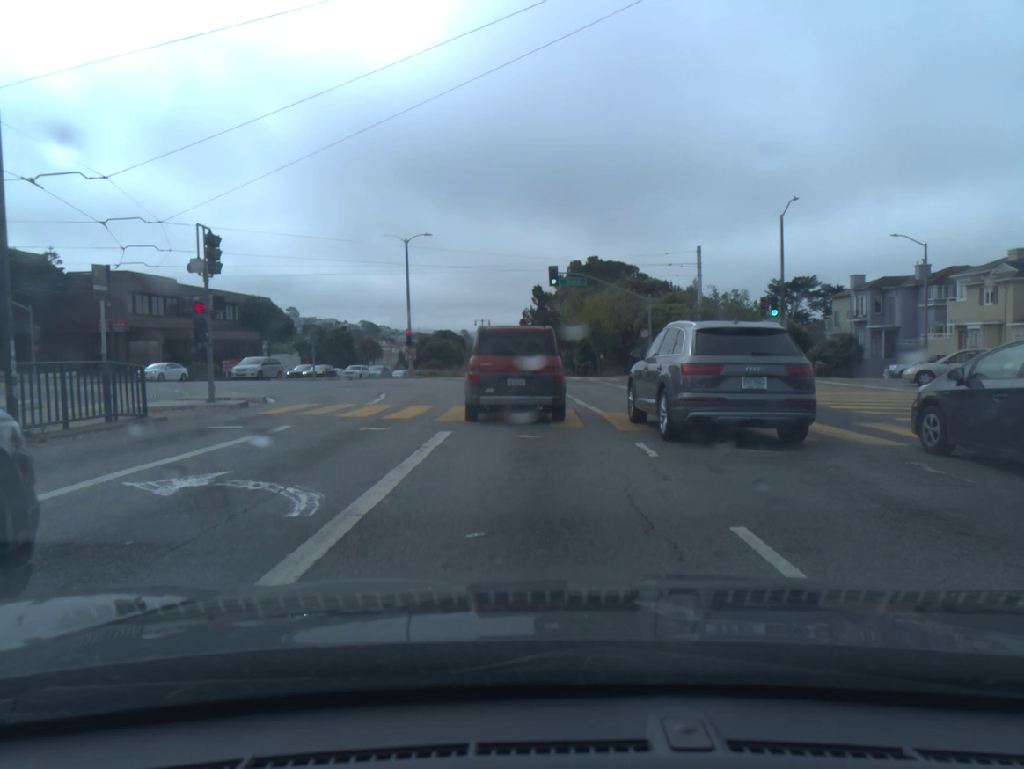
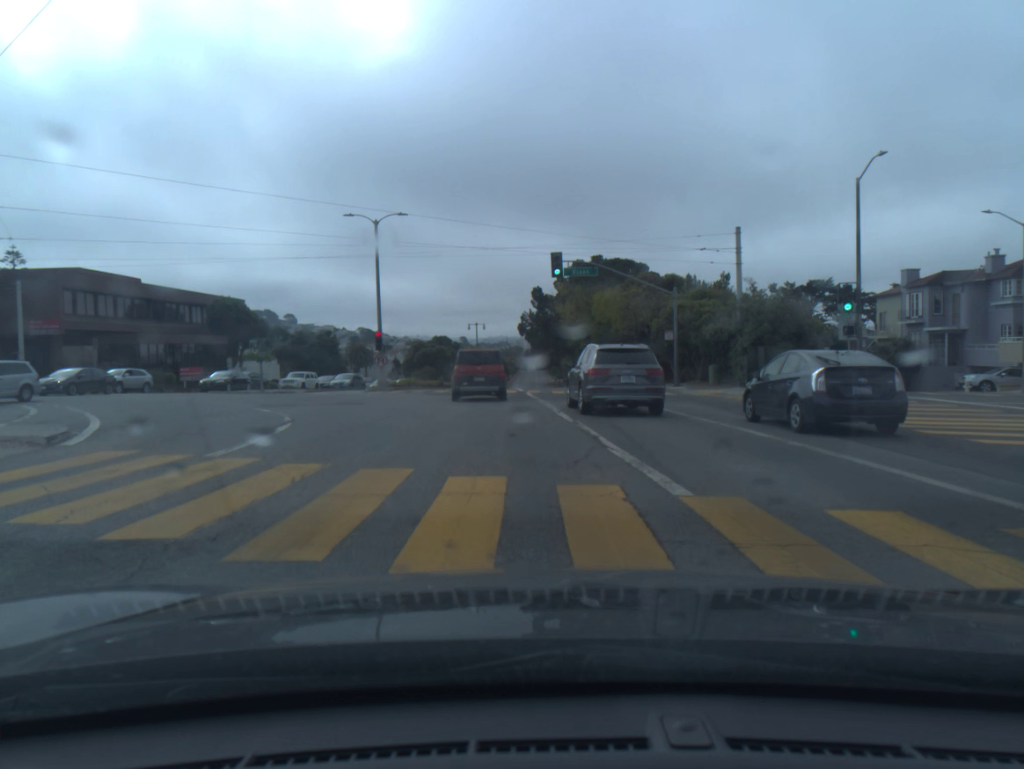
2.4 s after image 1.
(-0.2, +9.4) m; -1°
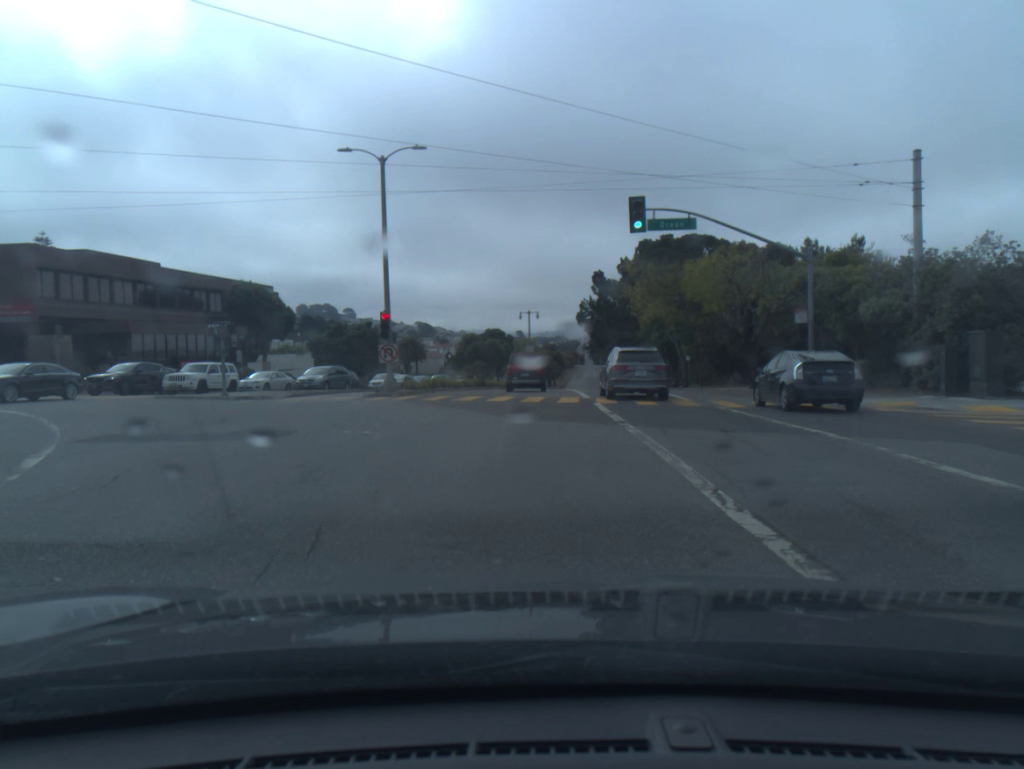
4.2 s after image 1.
(-0.5, +12.5) m; -4°
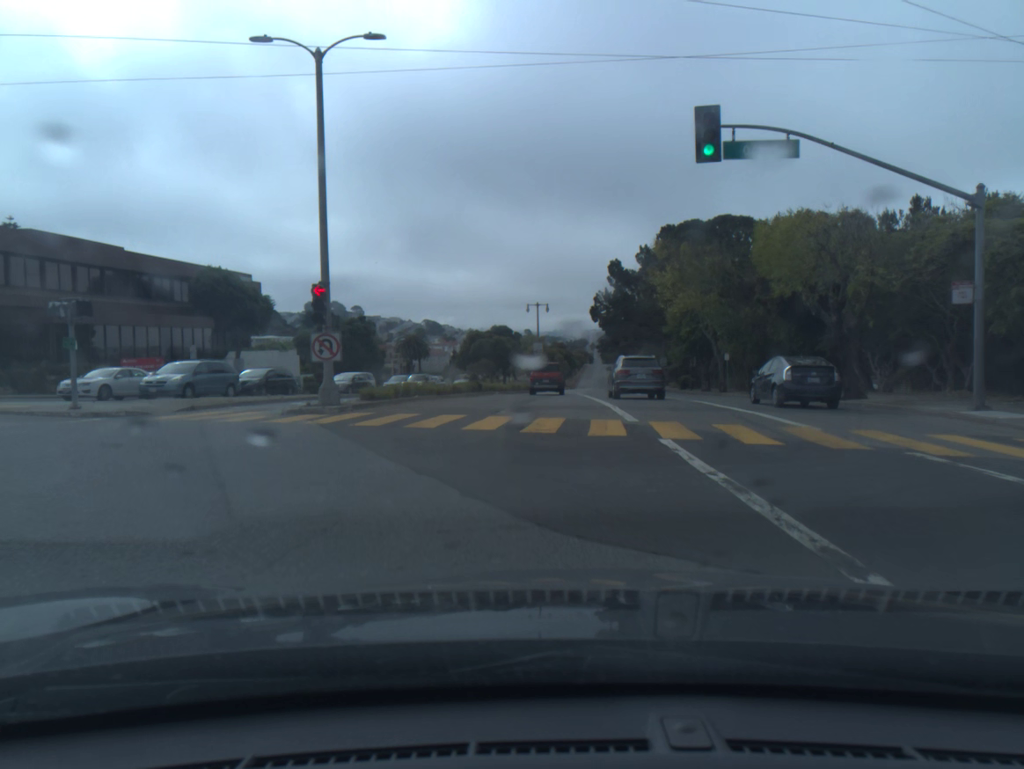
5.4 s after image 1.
(-0.1, +10.3) m; -1°
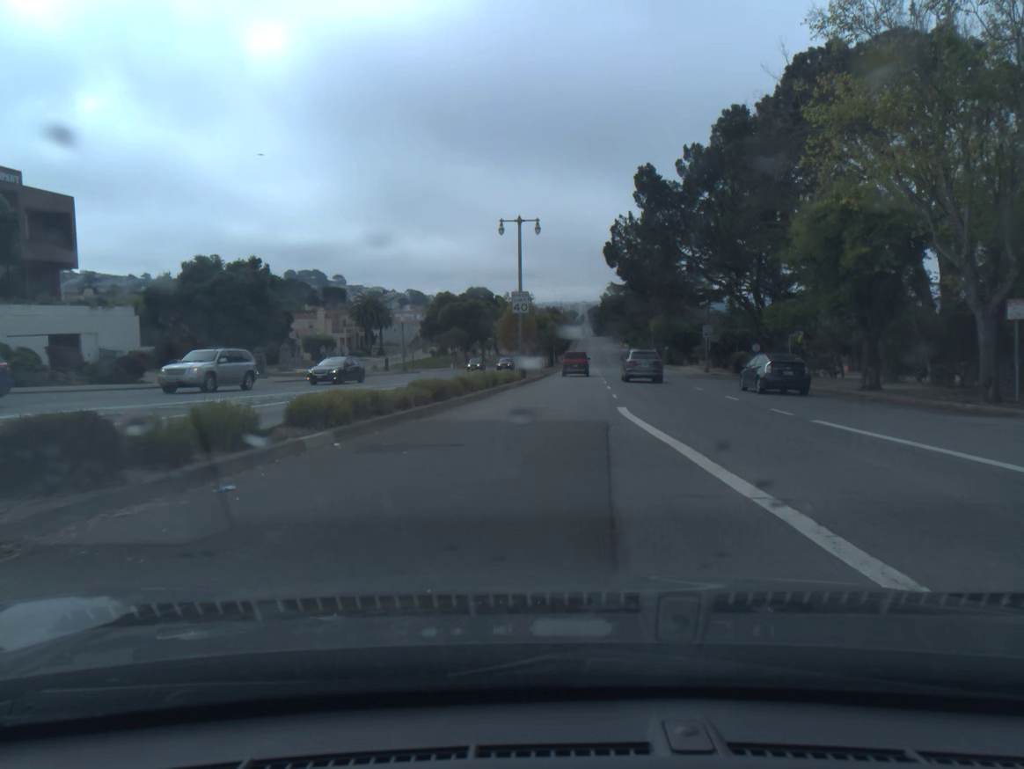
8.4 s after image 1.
(+0.5, +34.2) m; +1°
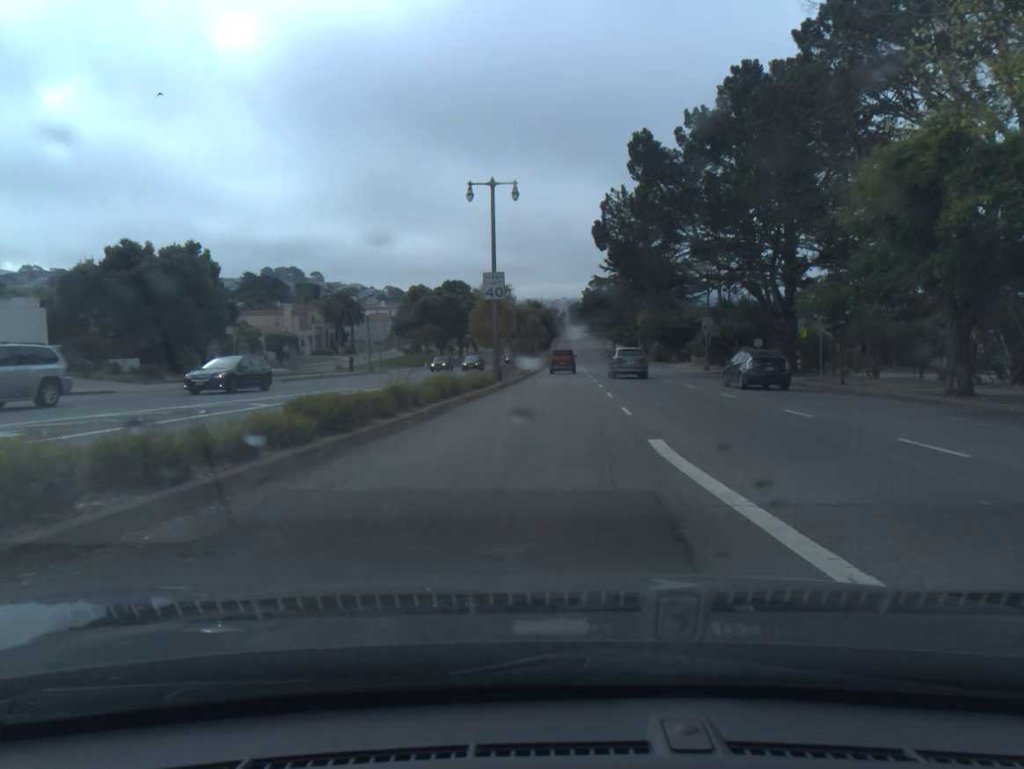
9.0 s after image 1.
(+0.1, +8.0) m; +1°
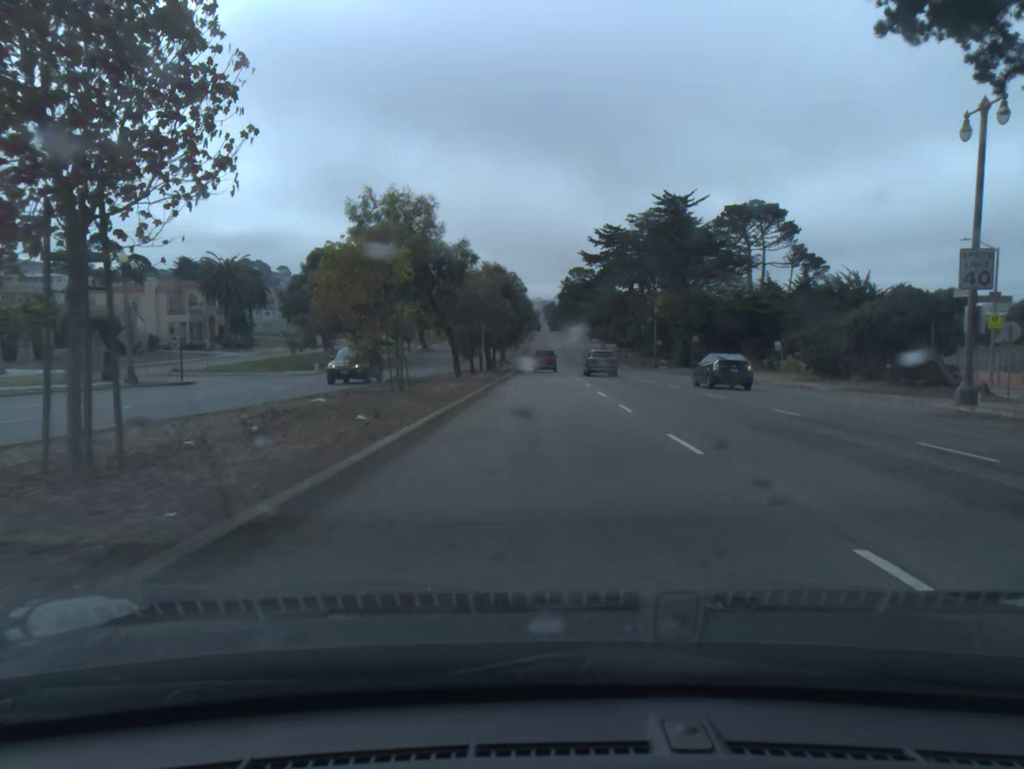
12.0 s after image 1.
(+1.0, +43.4) m; +2°
